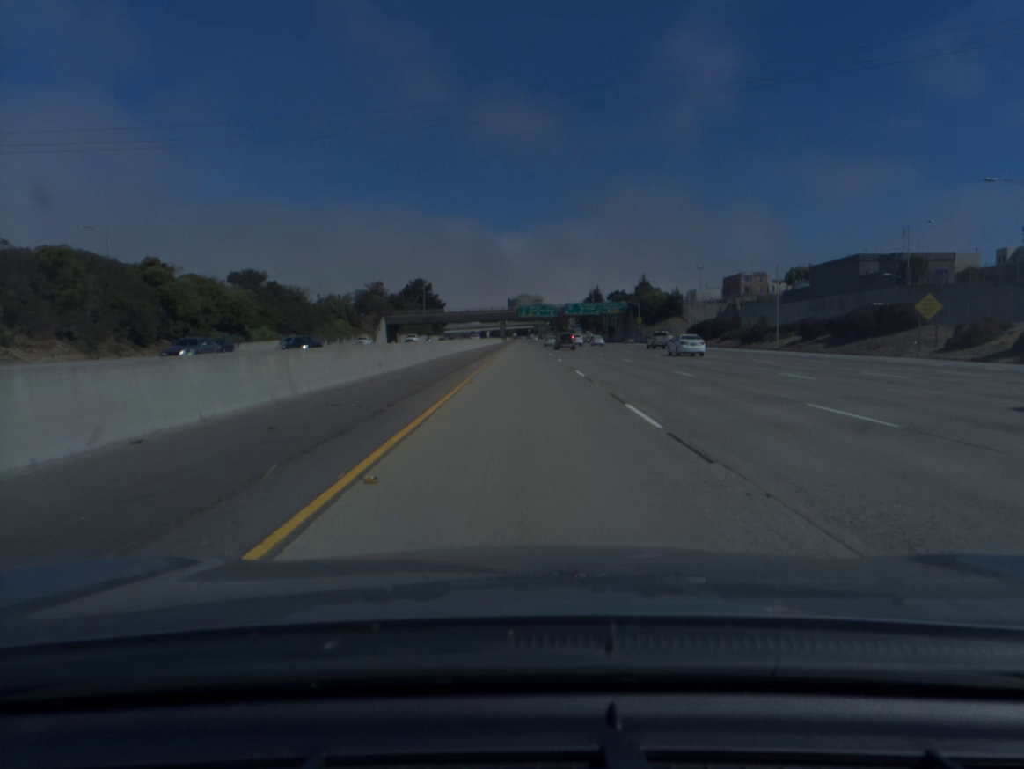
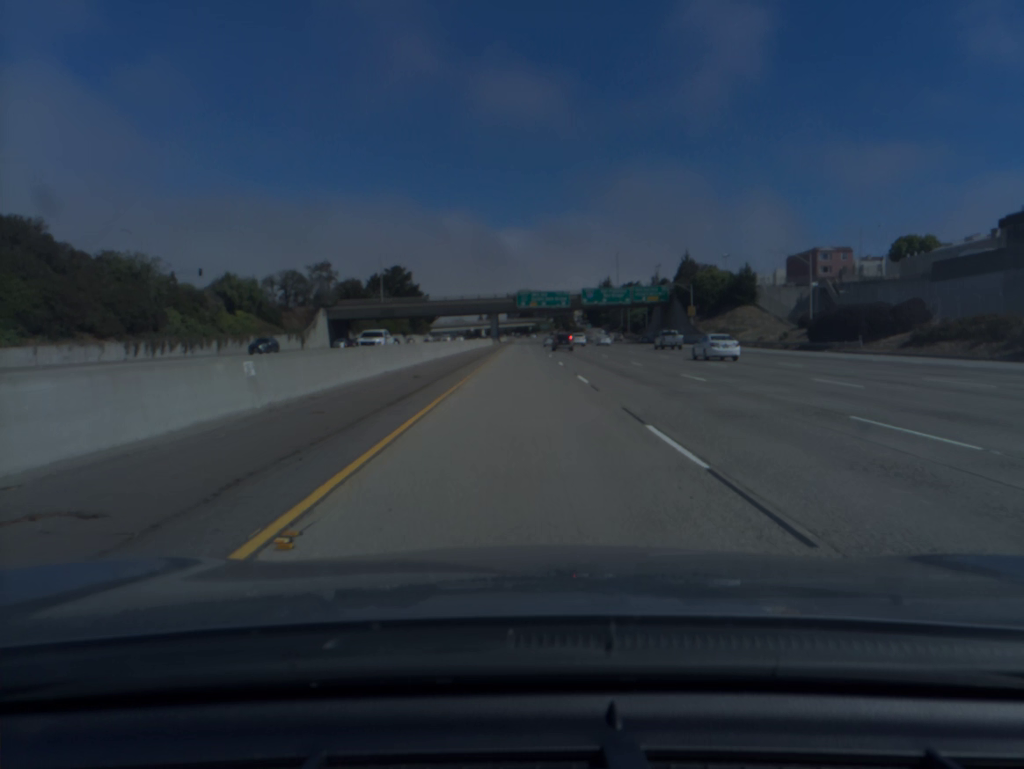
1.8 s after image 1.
(0.0, +60.4) m; 0°
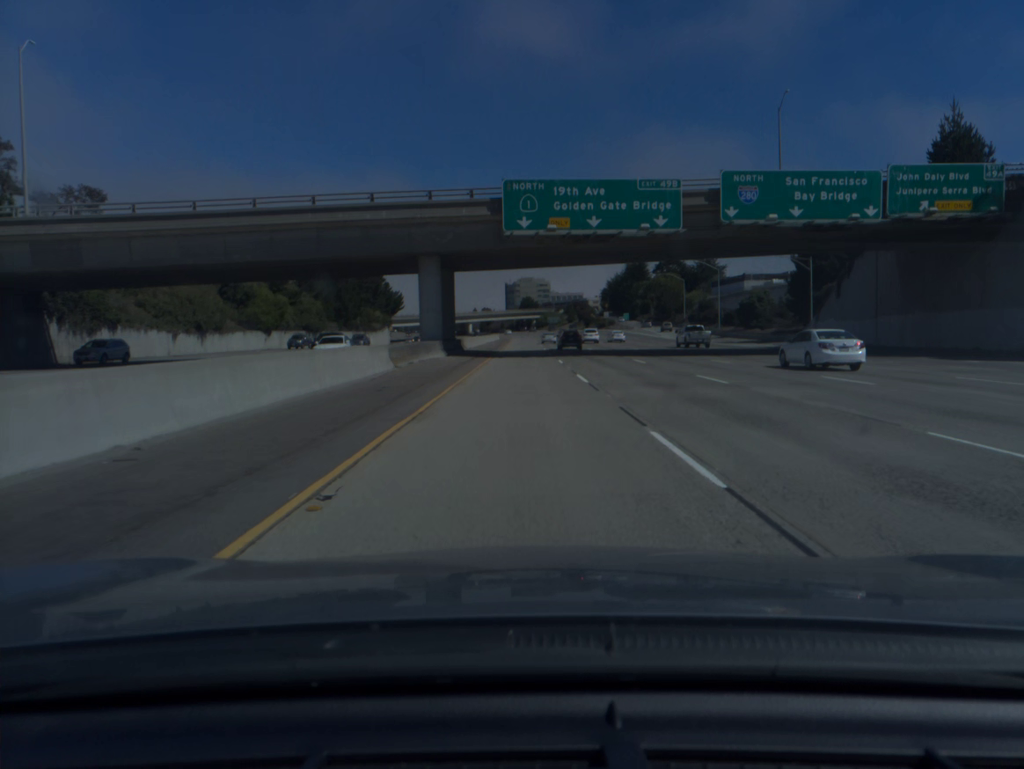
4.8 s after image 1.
(-0.1, +100.8) m; 0°
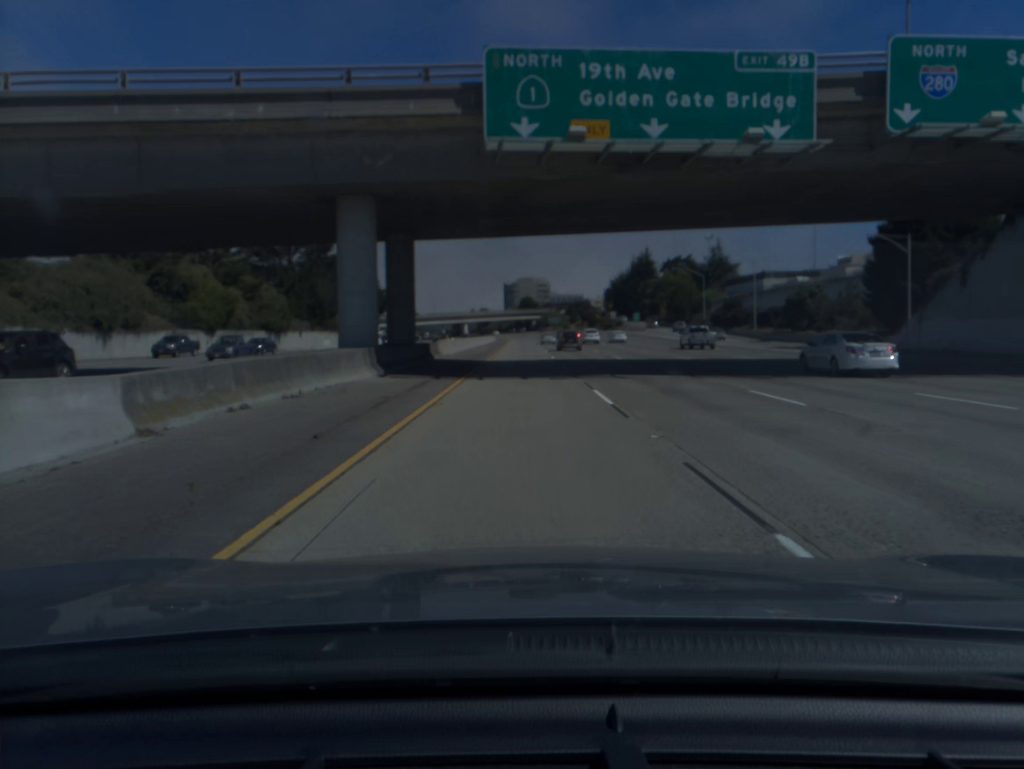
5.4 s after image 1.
(0.0, +20.1) m; 0°
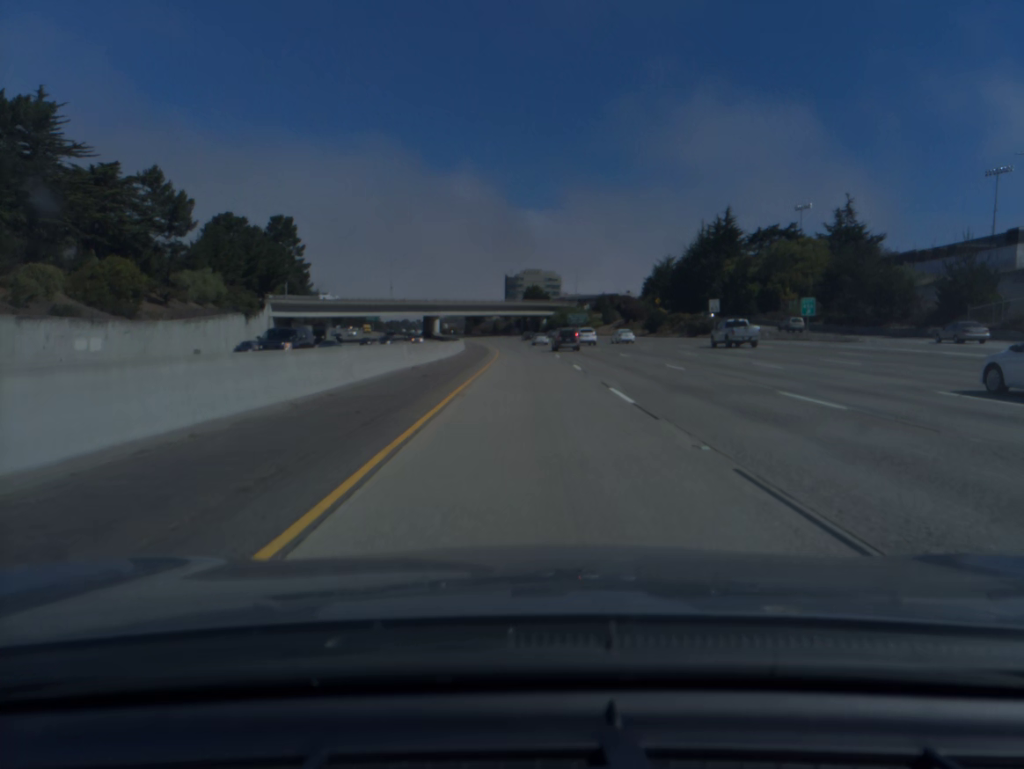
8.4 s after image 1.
(-0.5, +100.5) m; 0°
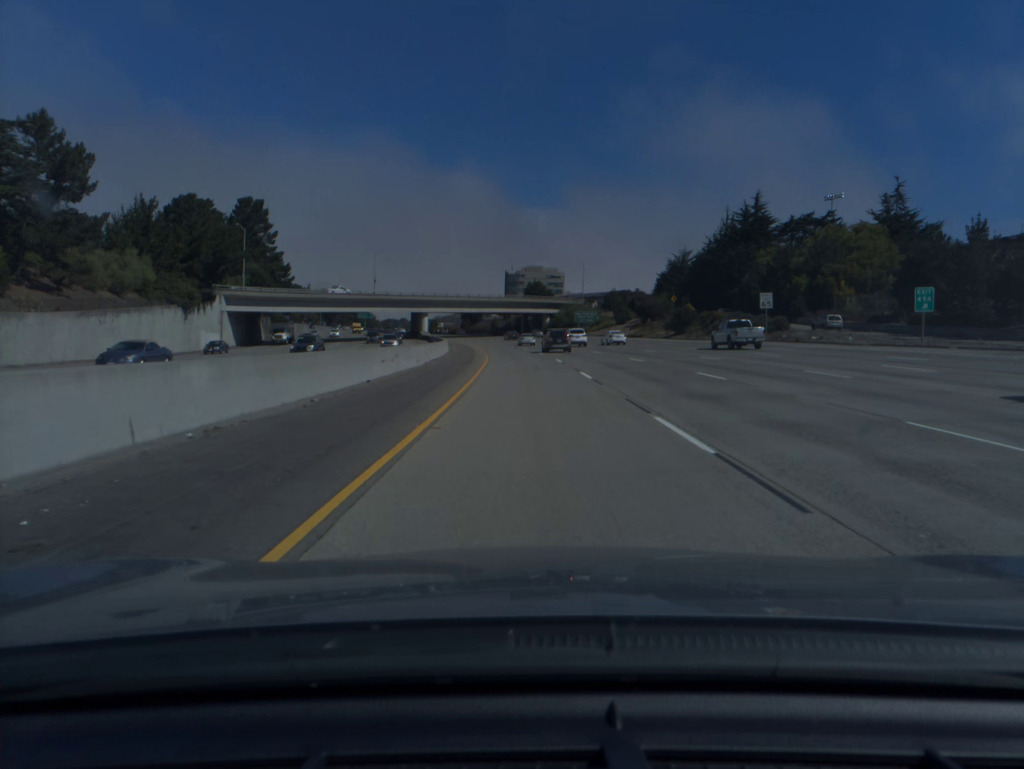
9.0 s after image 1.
(0.0, +20.0) m; 0°
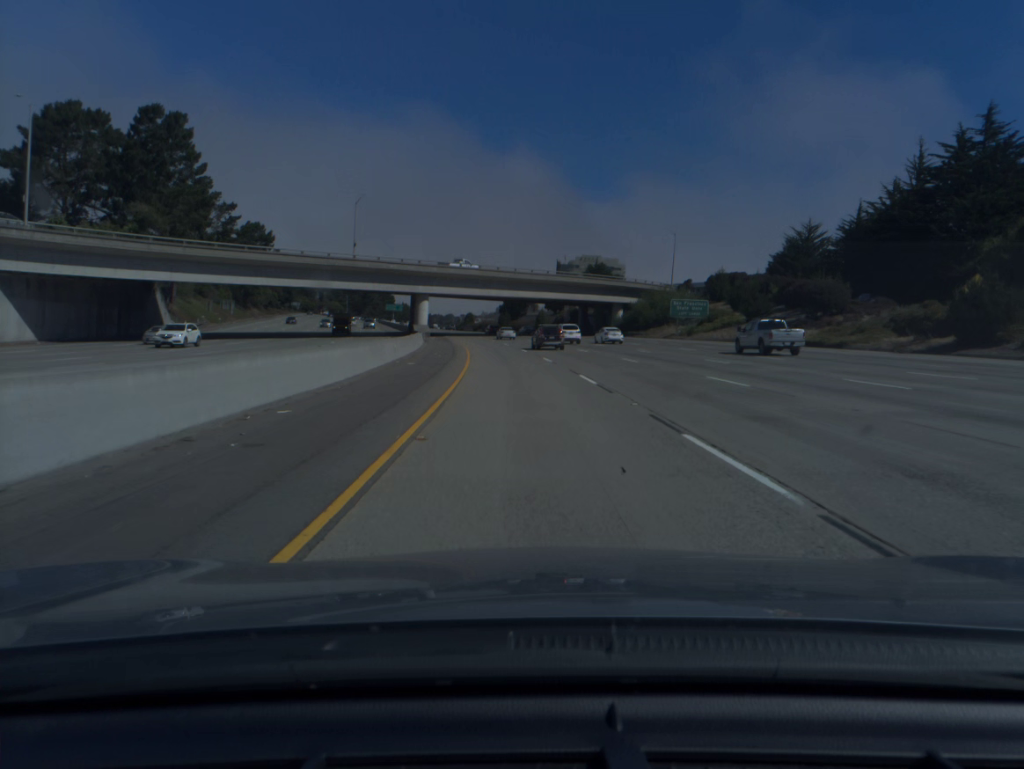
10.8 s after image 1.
(-1.2, +59.9) m; -3°
